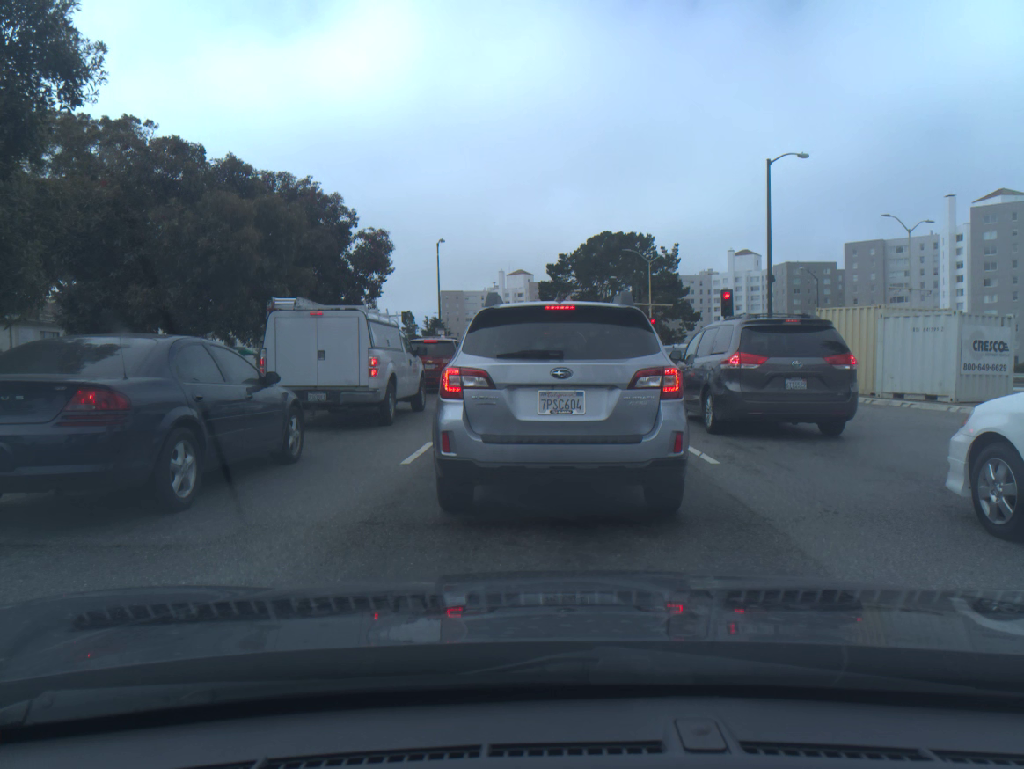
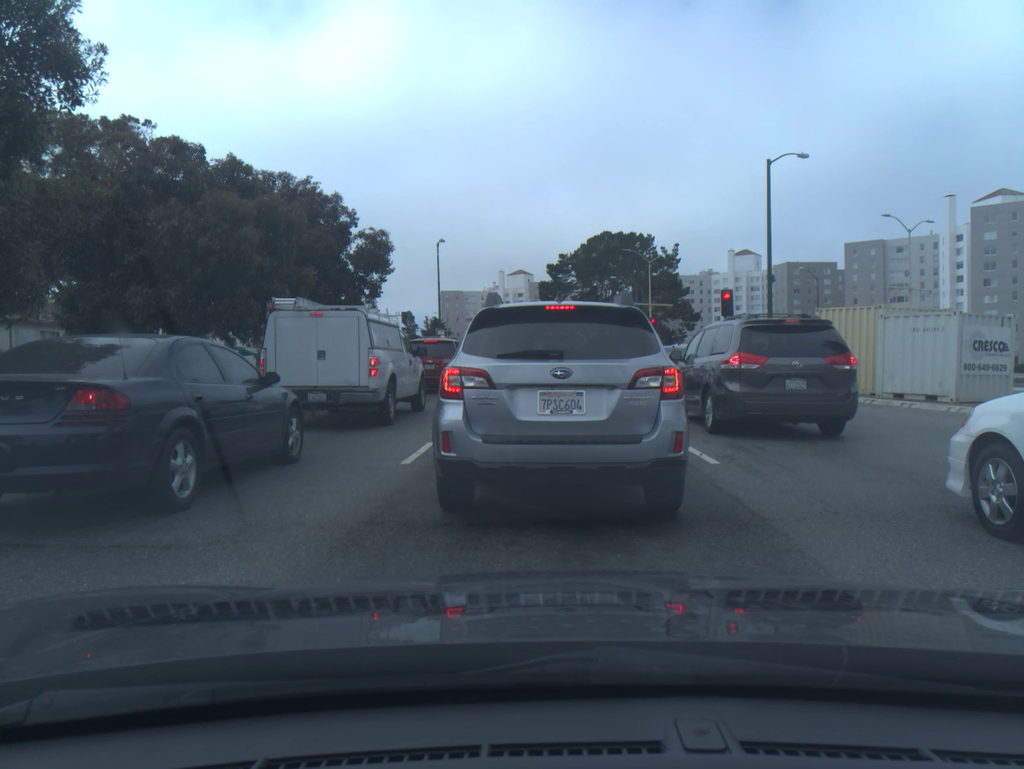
(0.0, 0.0) m; 0°
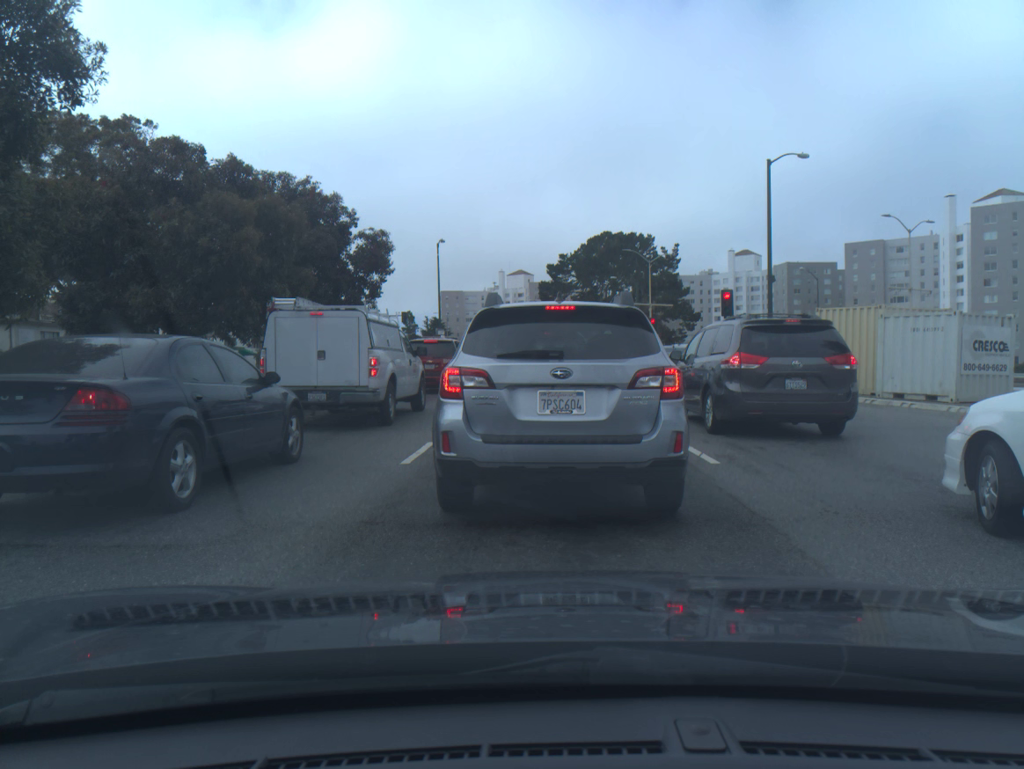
(0.0, 0.0) m; 0°
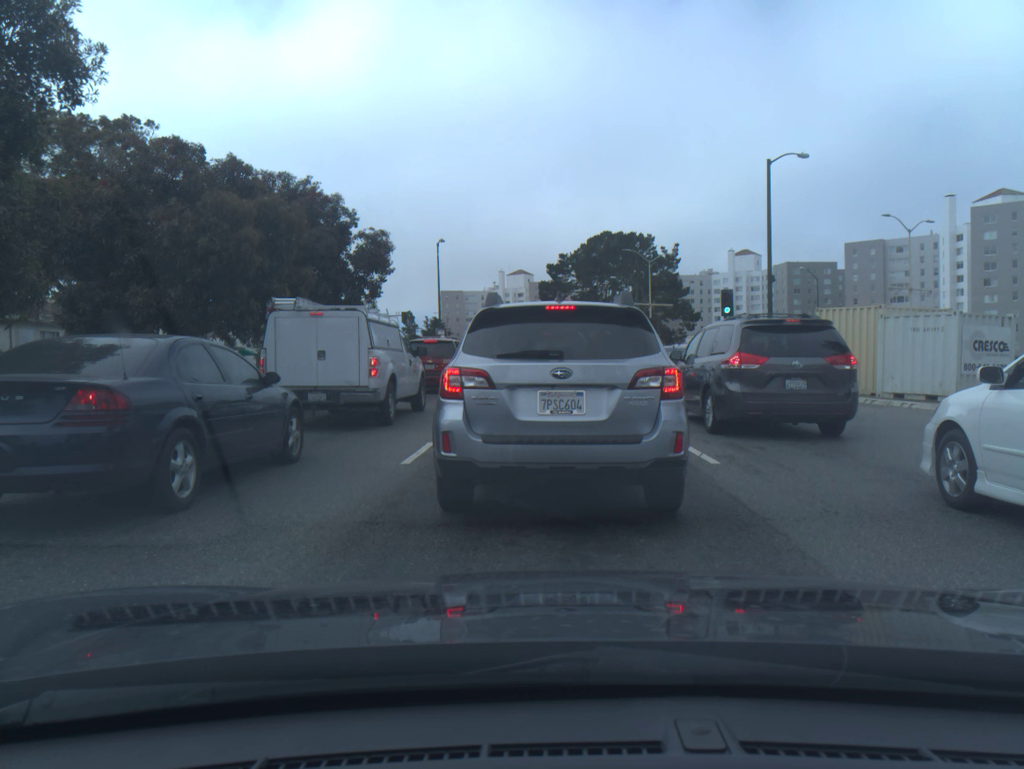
(0.0, 0.0) m; 0°
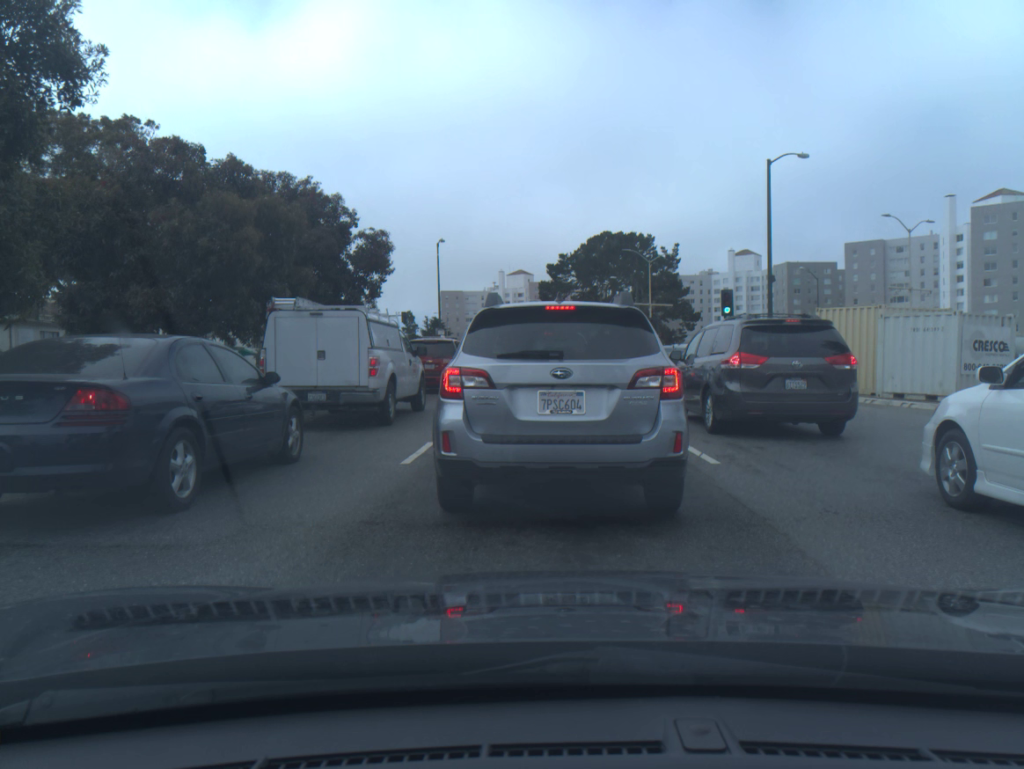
(0.0, 0.0) m; 0°
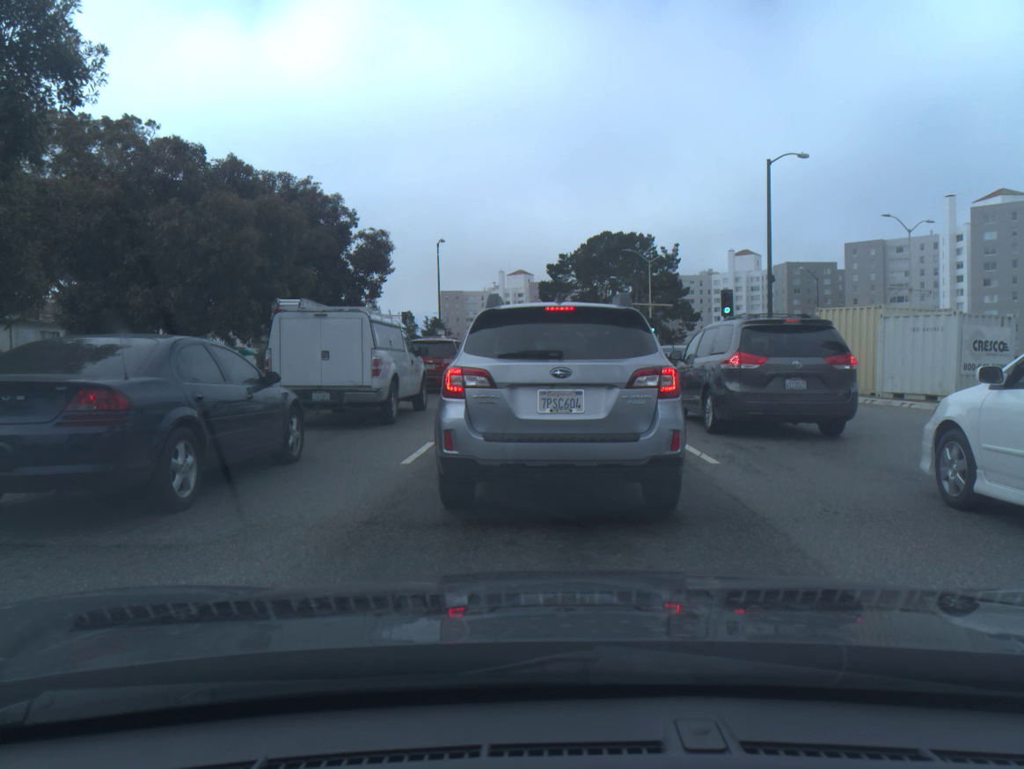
(0.0, 0.0) m; 0°
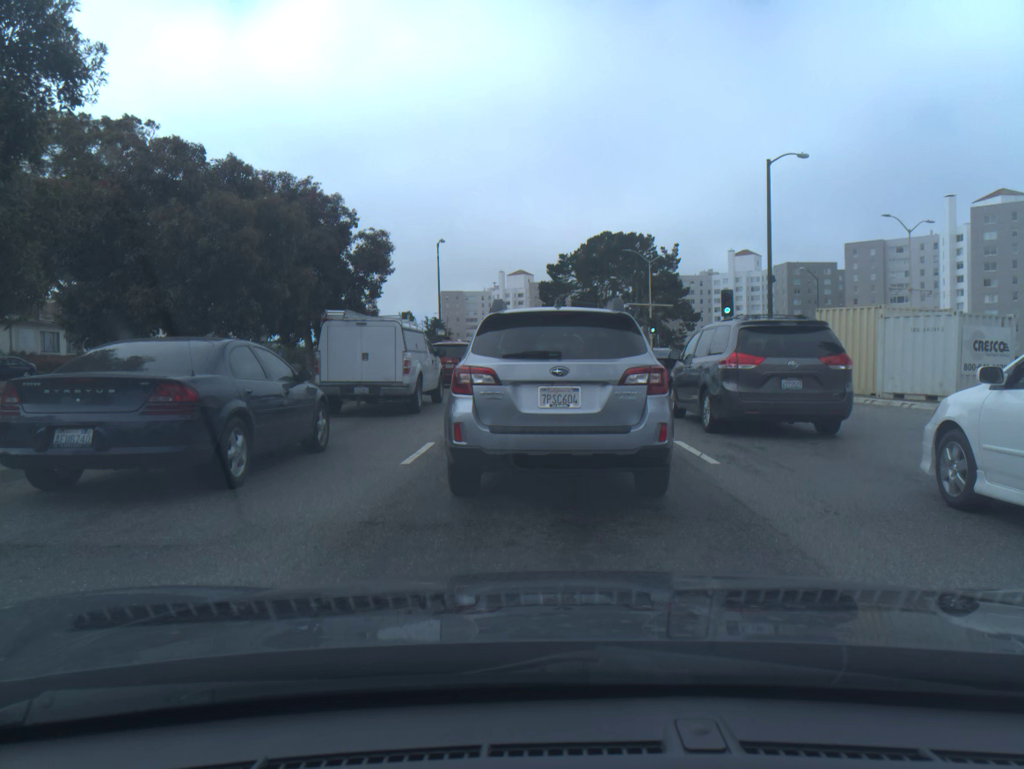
(0.0, 0.0) m; 0°
